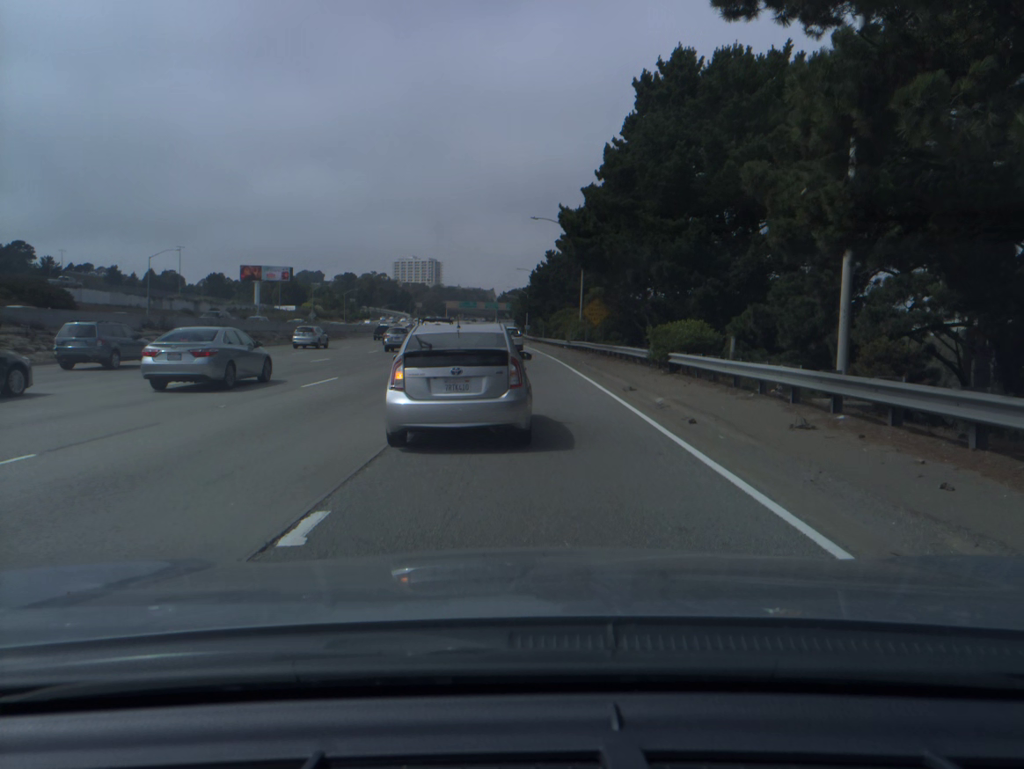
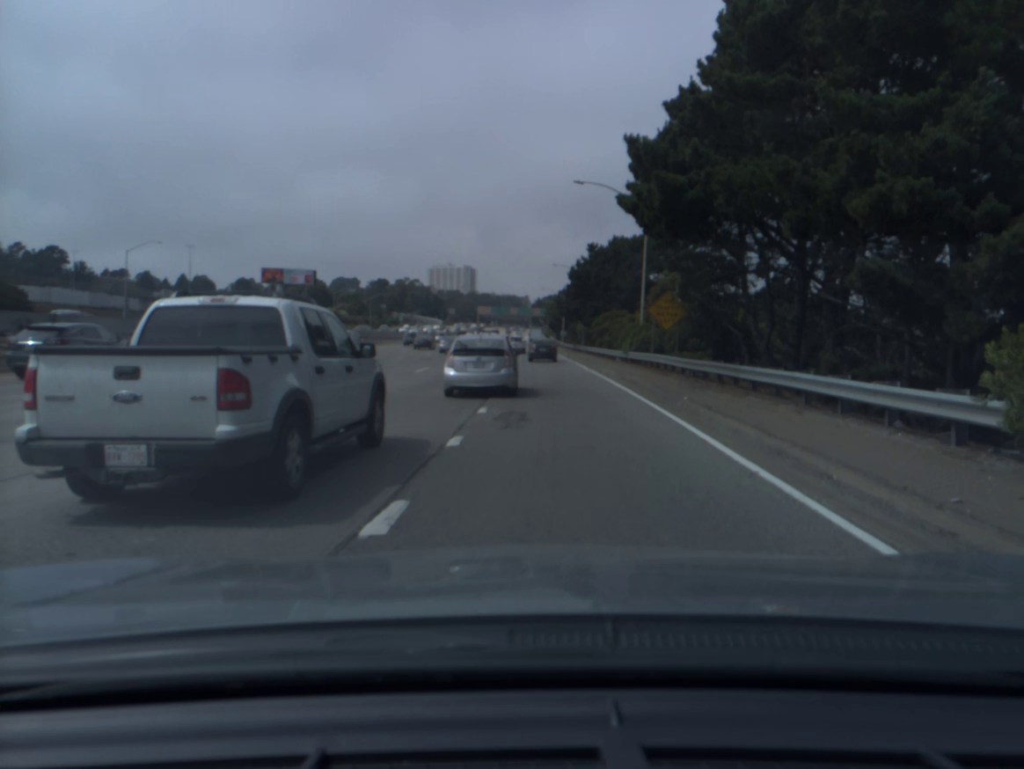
(-0.2, +17.4) m; -3°
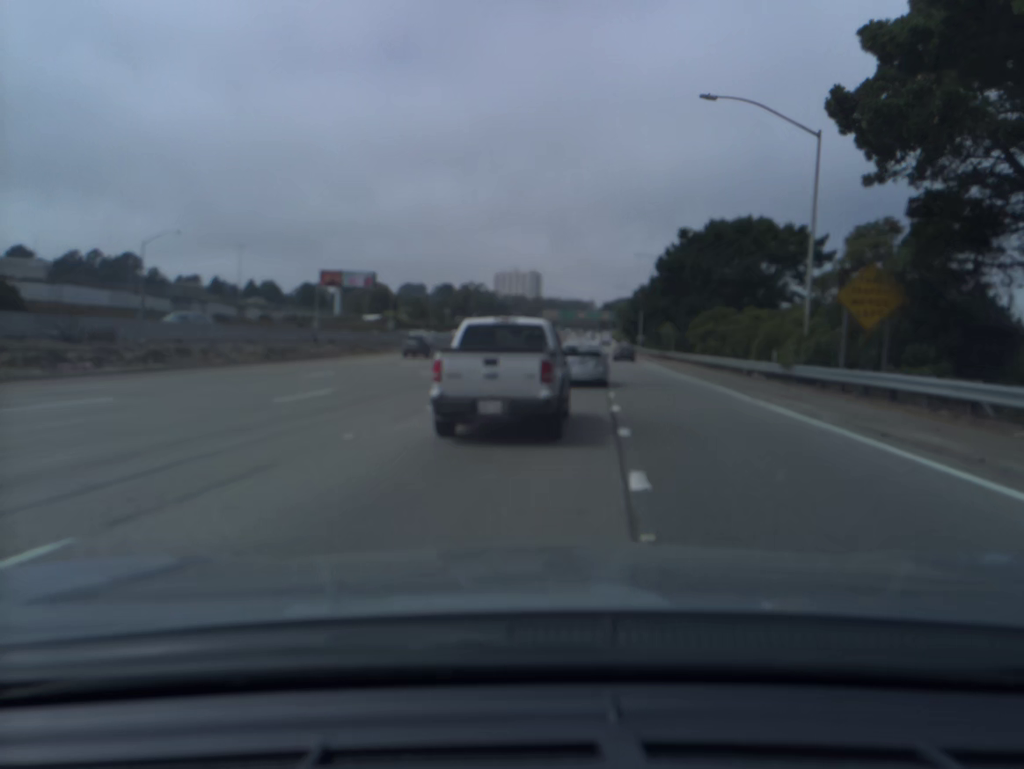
(-0.9, +15.7) m; -5°
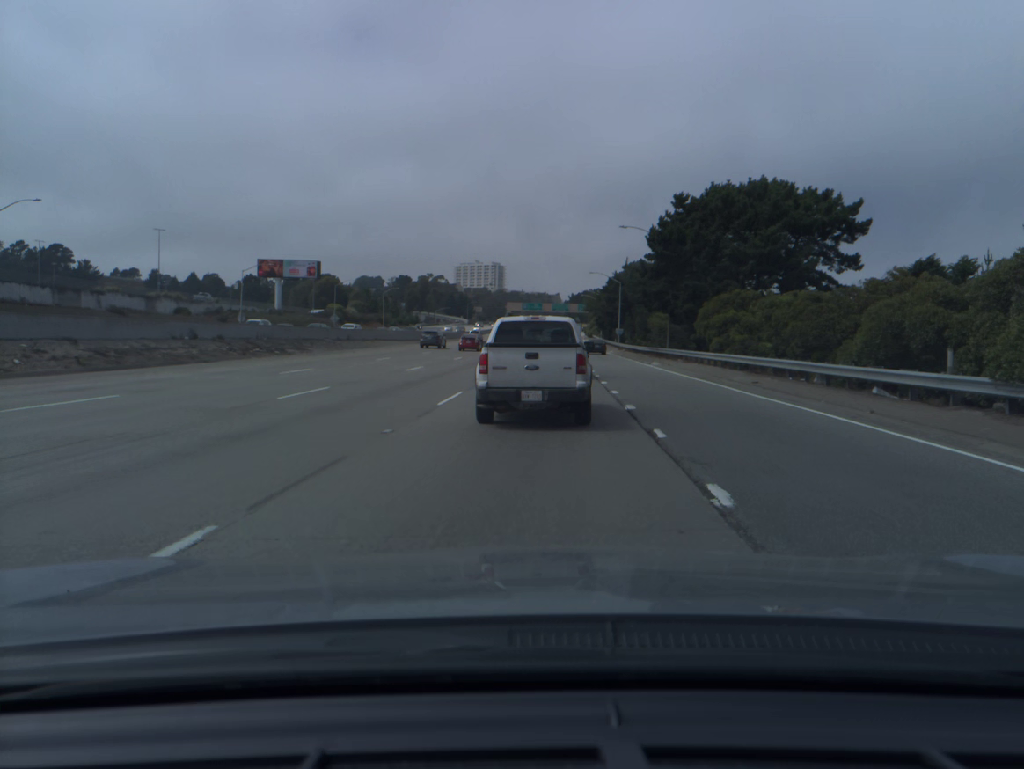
(+0.4, +14.0) m; +3°
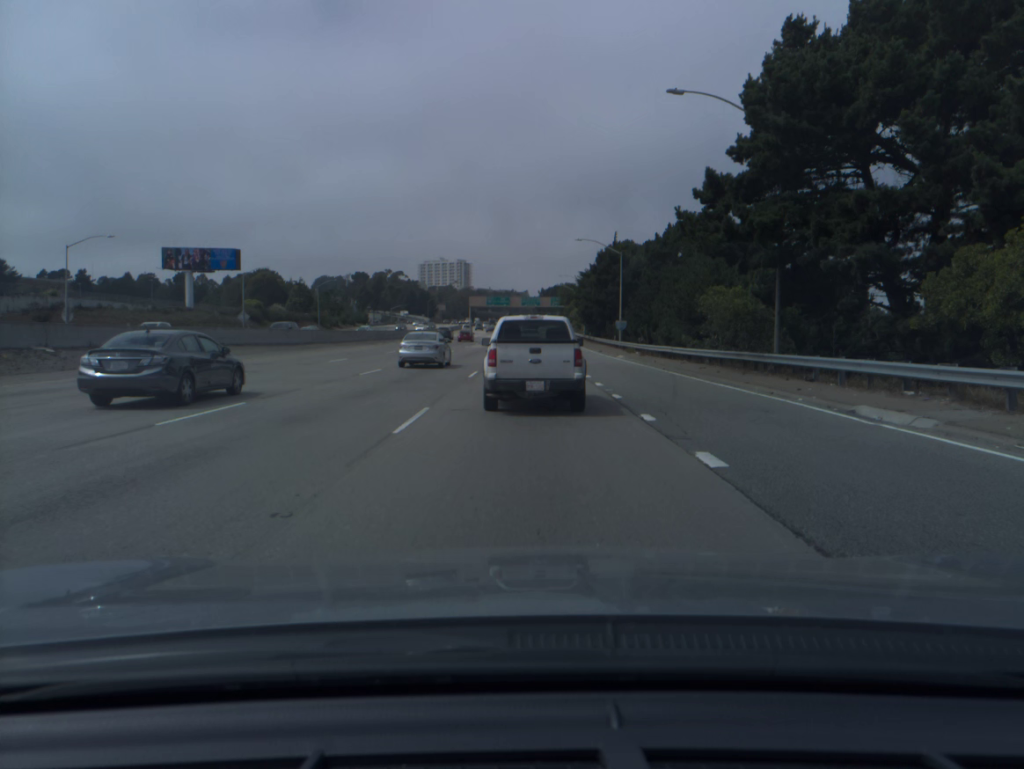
(+0.9, +34.3) m; +2°
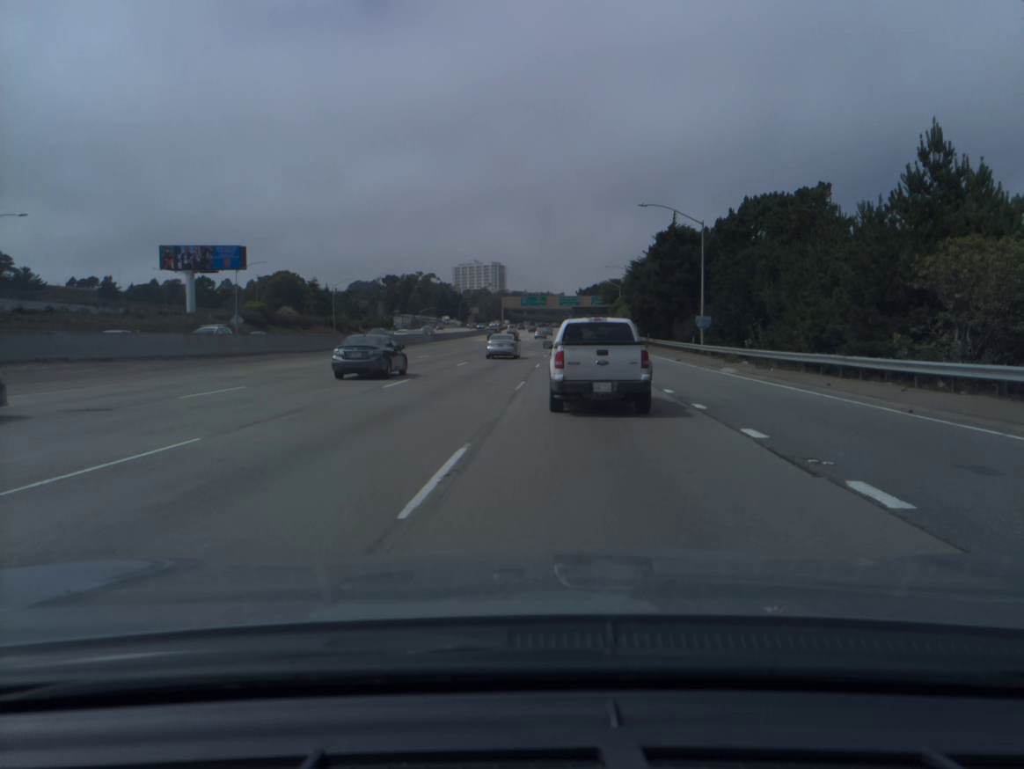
(-0.5, +19.6) m; -3°
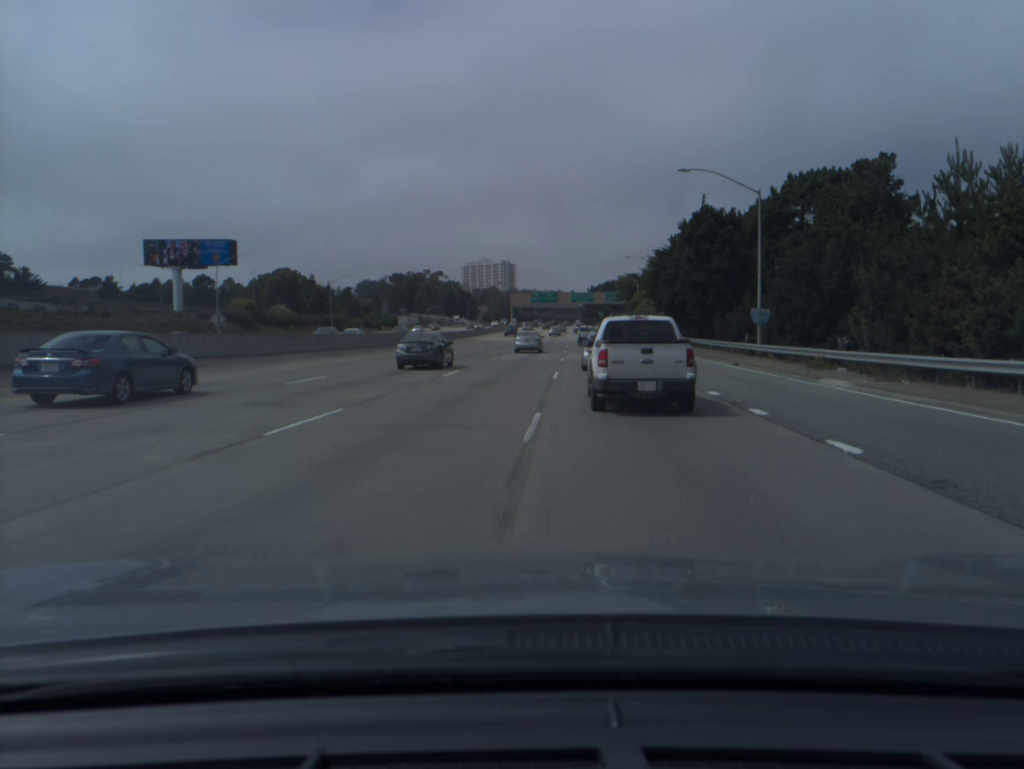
(-0.1, +10.5) m; -1°
